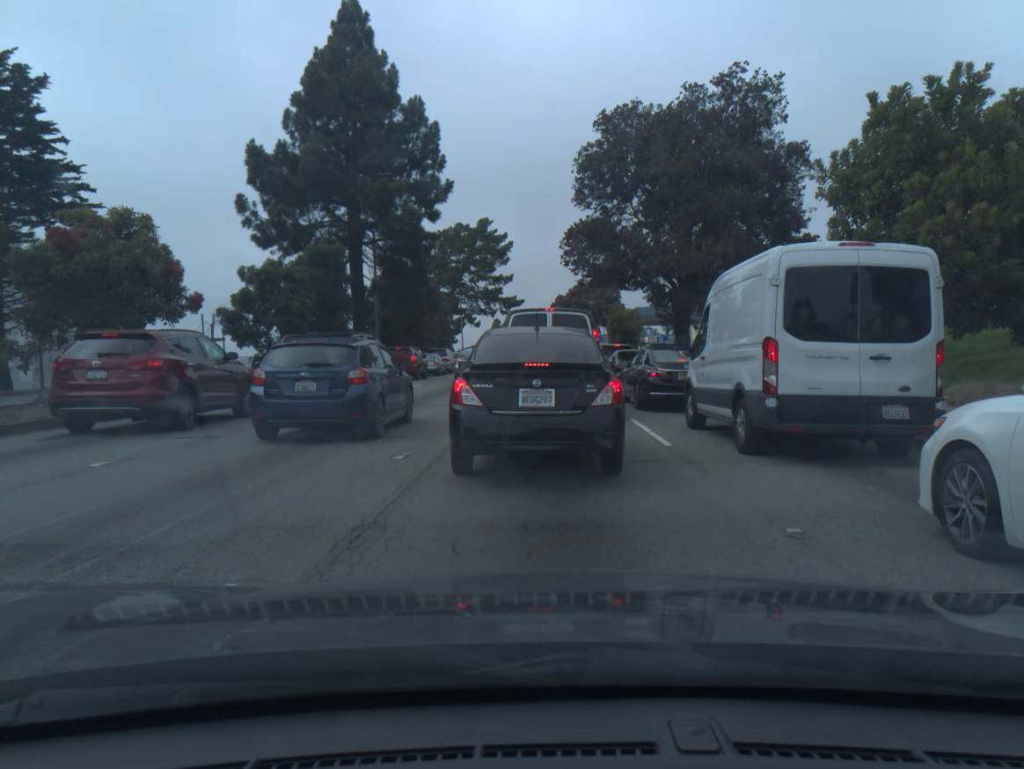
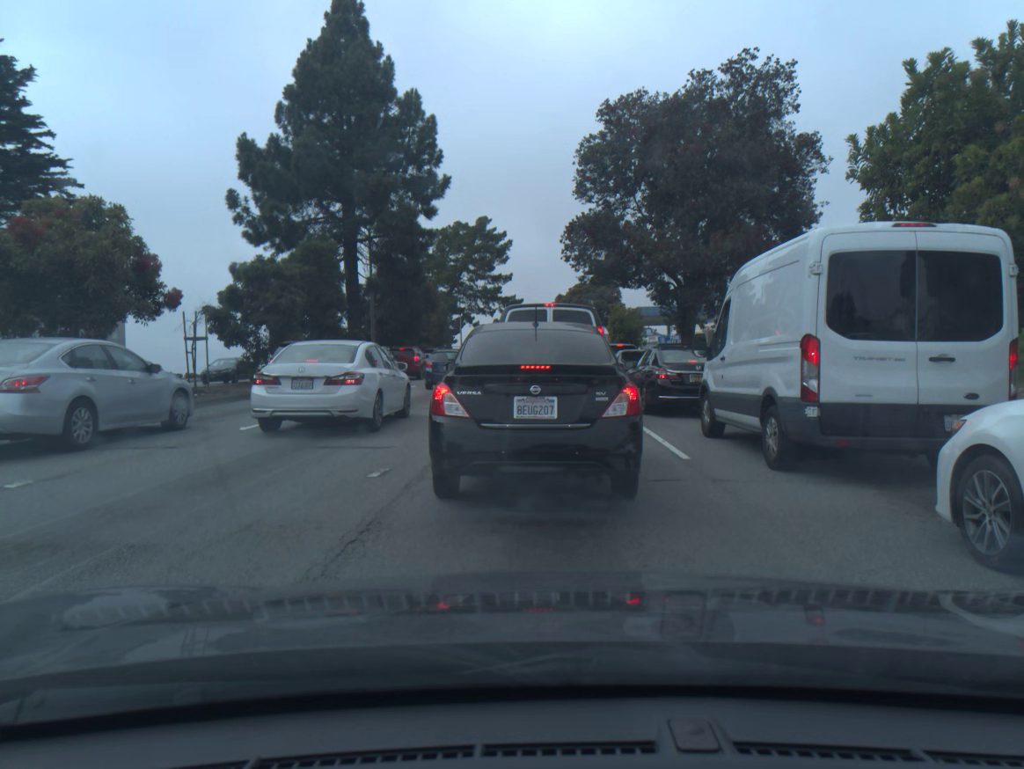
(0.0, +1.3) m; 0°
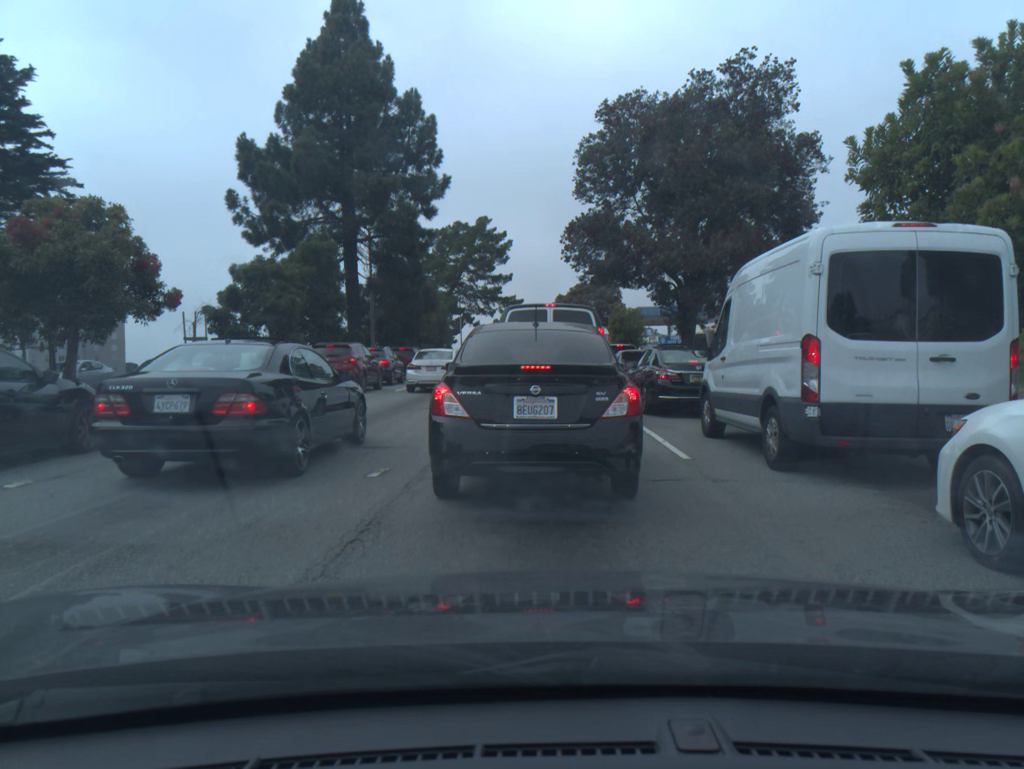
(0.0, 0.0) m; 0°
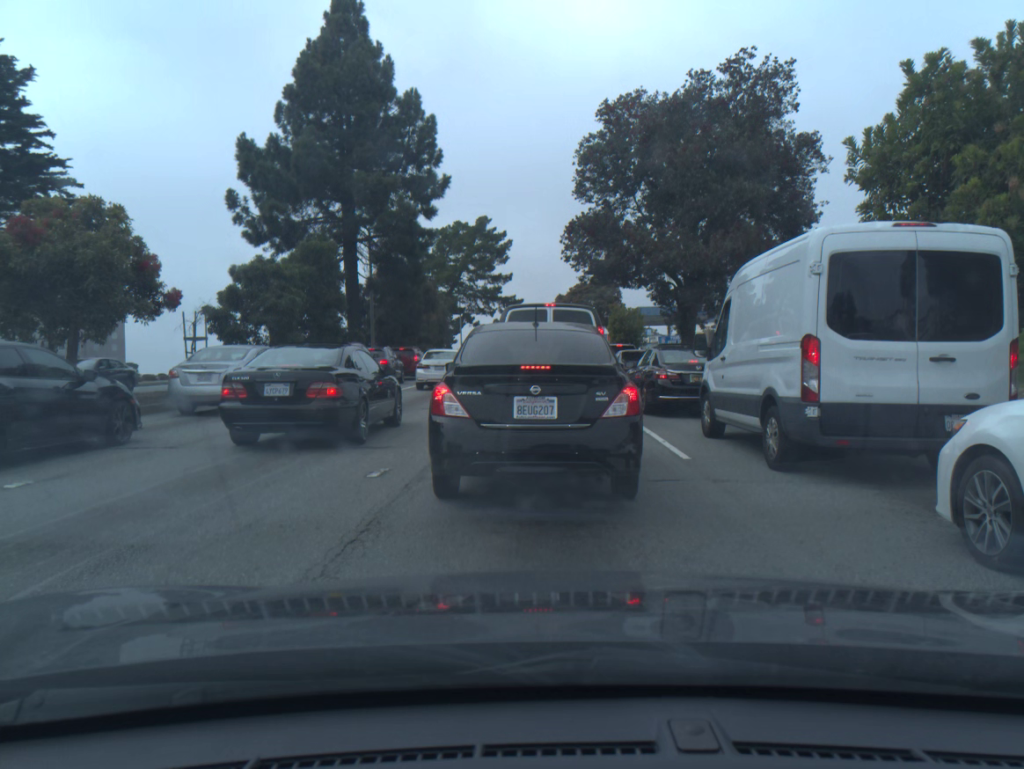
(0.0, 0.0) m; 0°
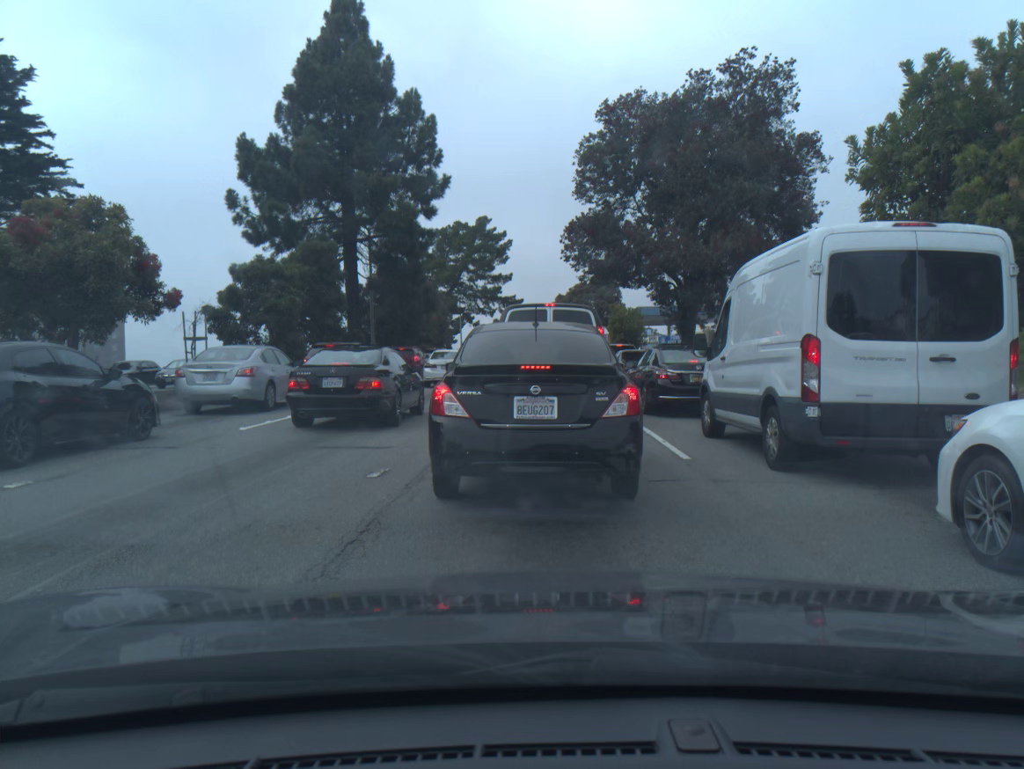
(0.0, 0.0) m; 0°
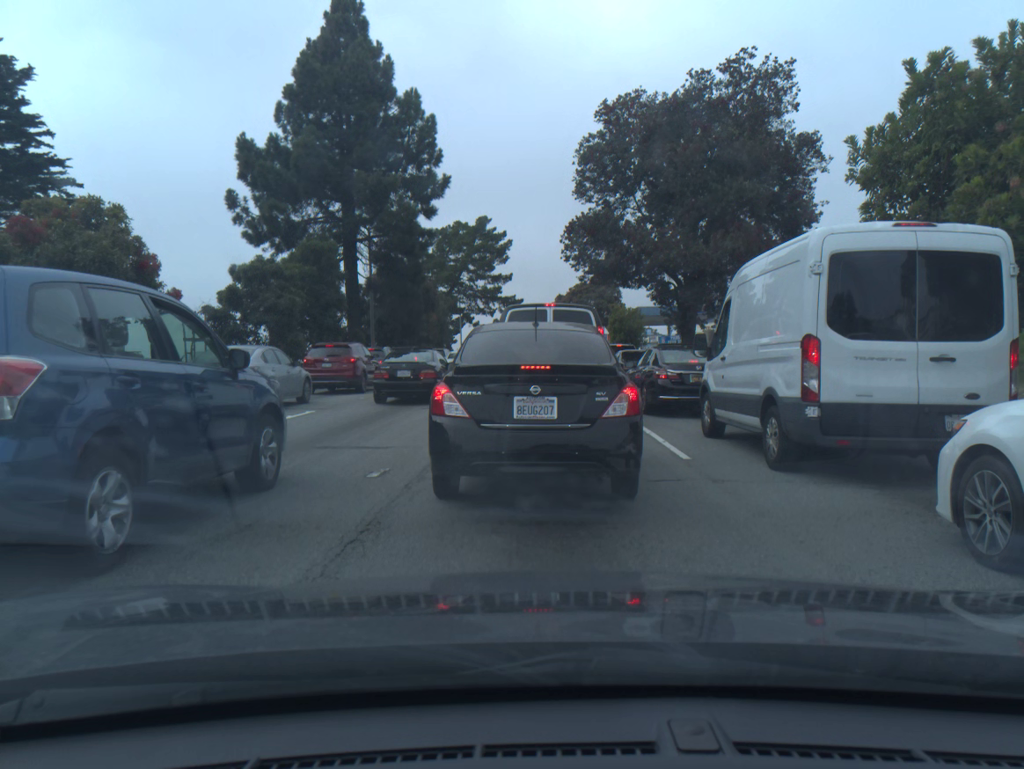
(0.0, 0.0) m; 0°
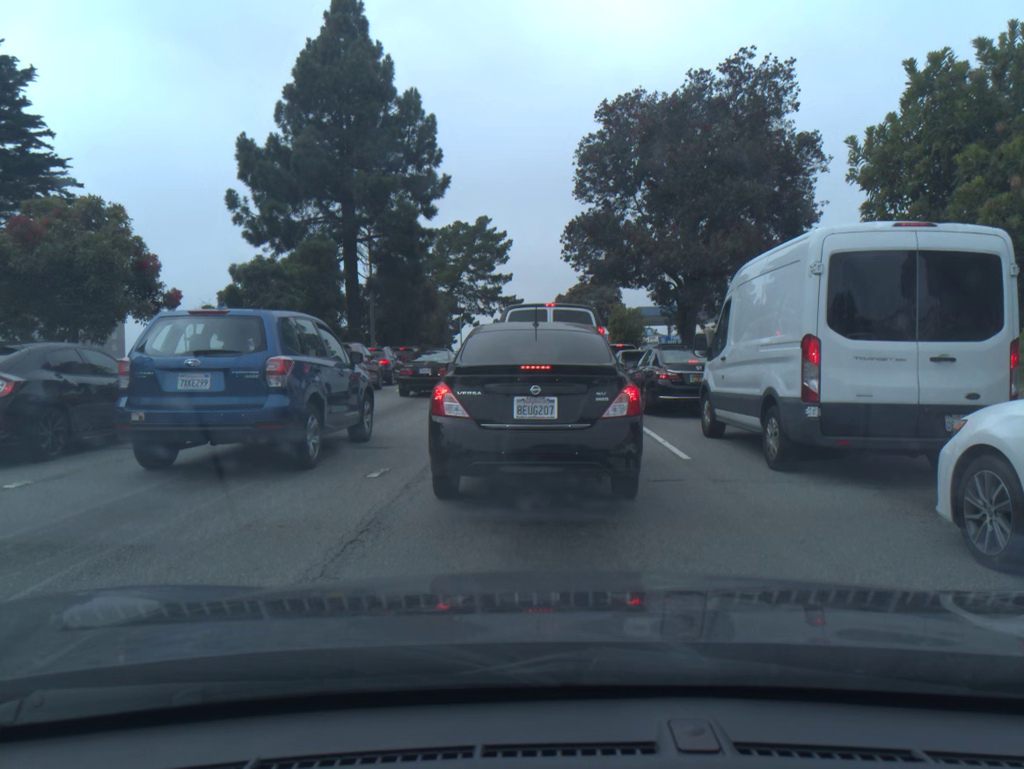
(0.0, 0.0) m; 0°
